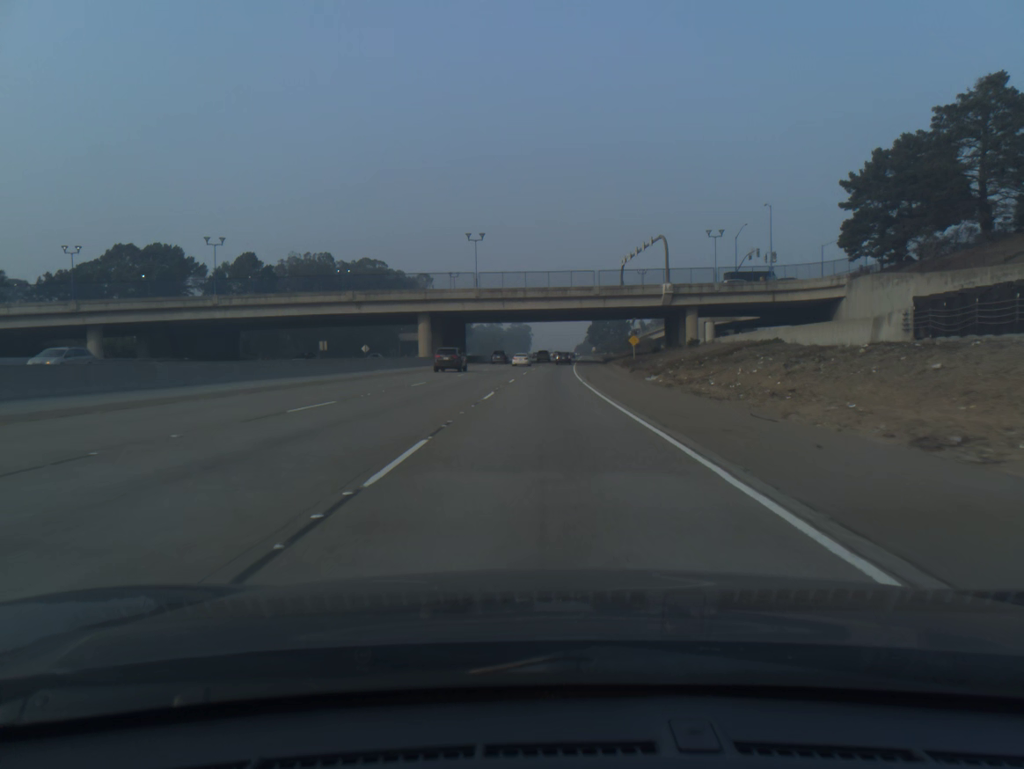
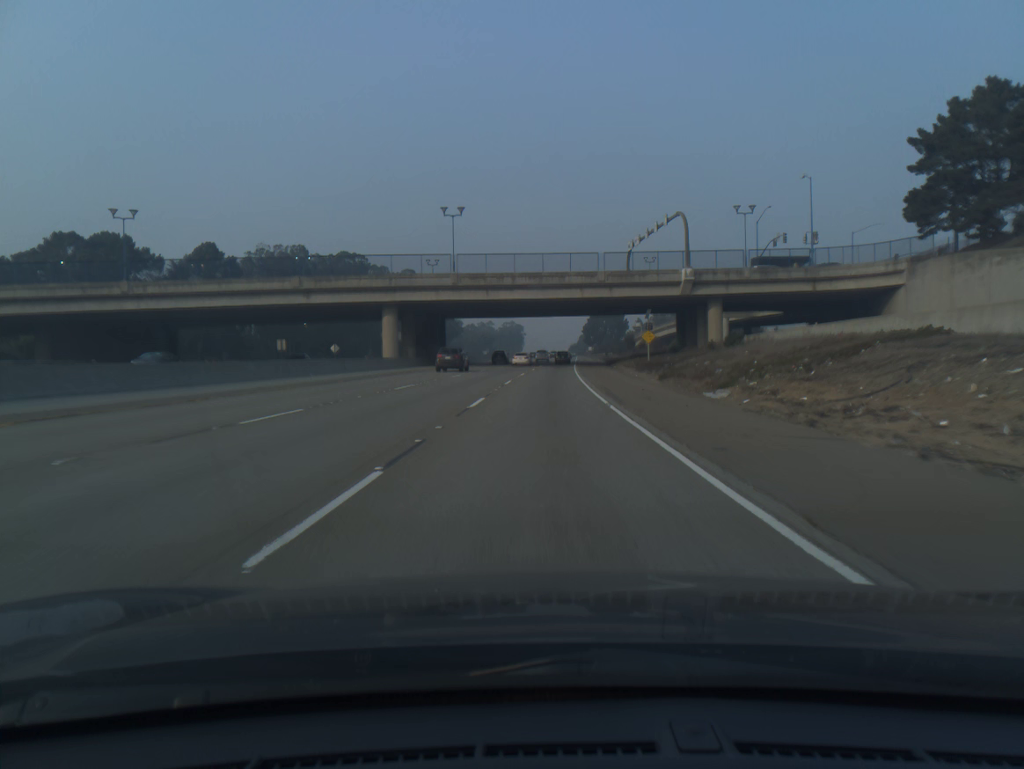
(+0.1, +17.2) m; +1°
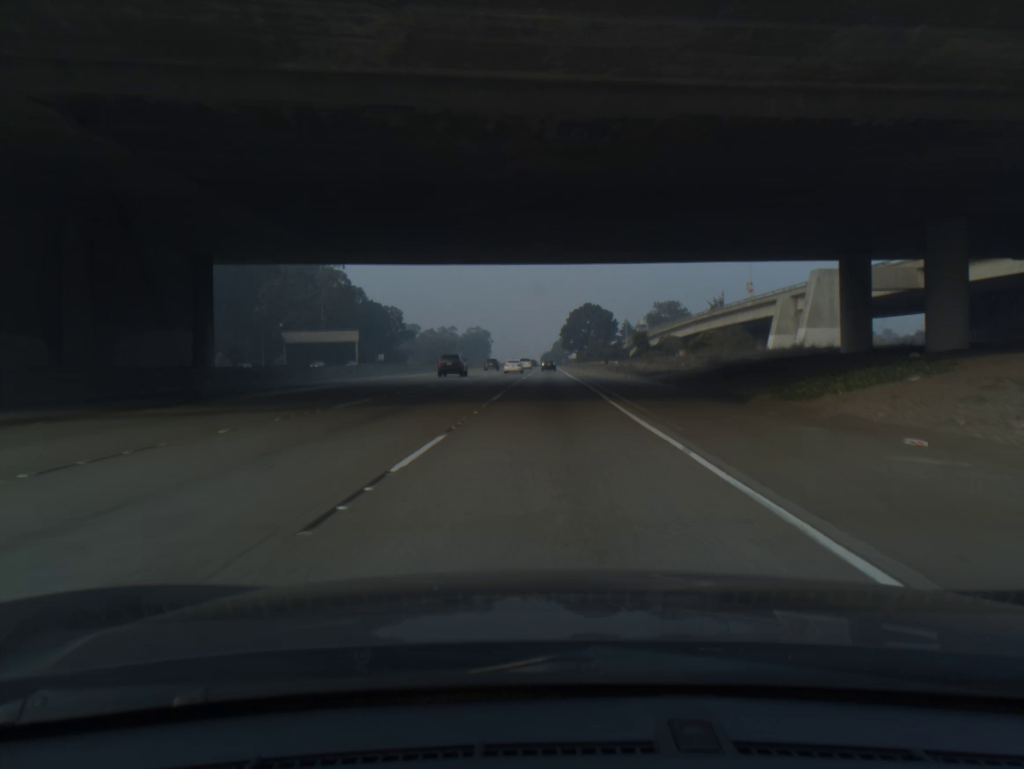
(+1.1, +68.6) m; +2°
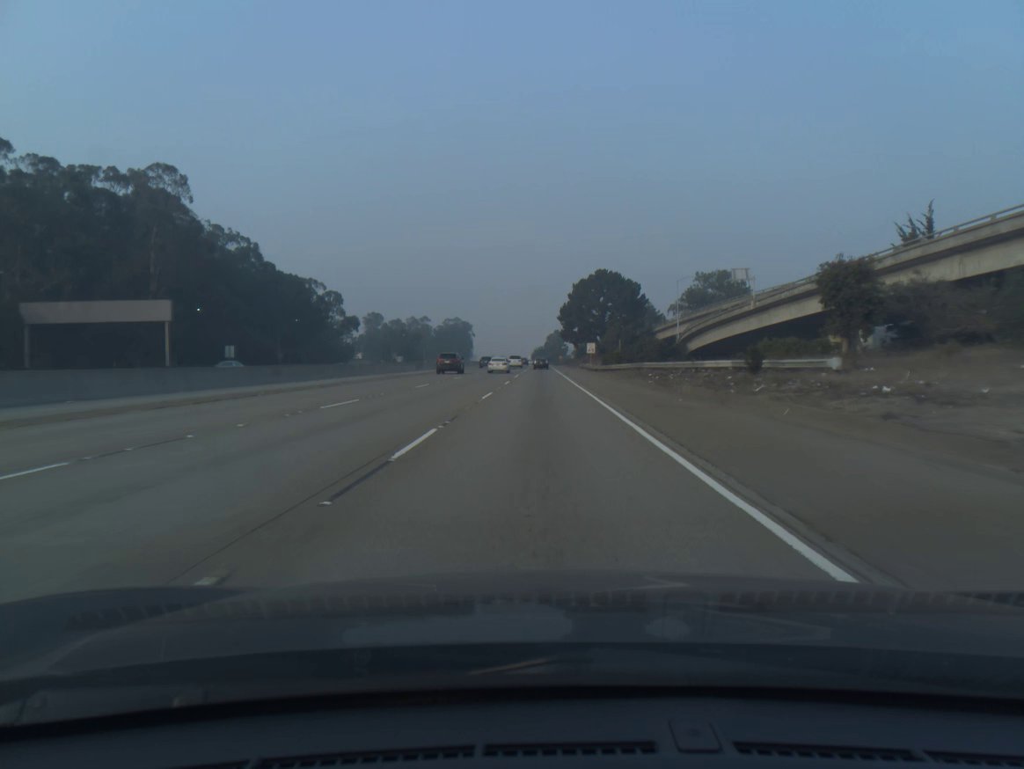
(+0.9, +86.1) m; +1°
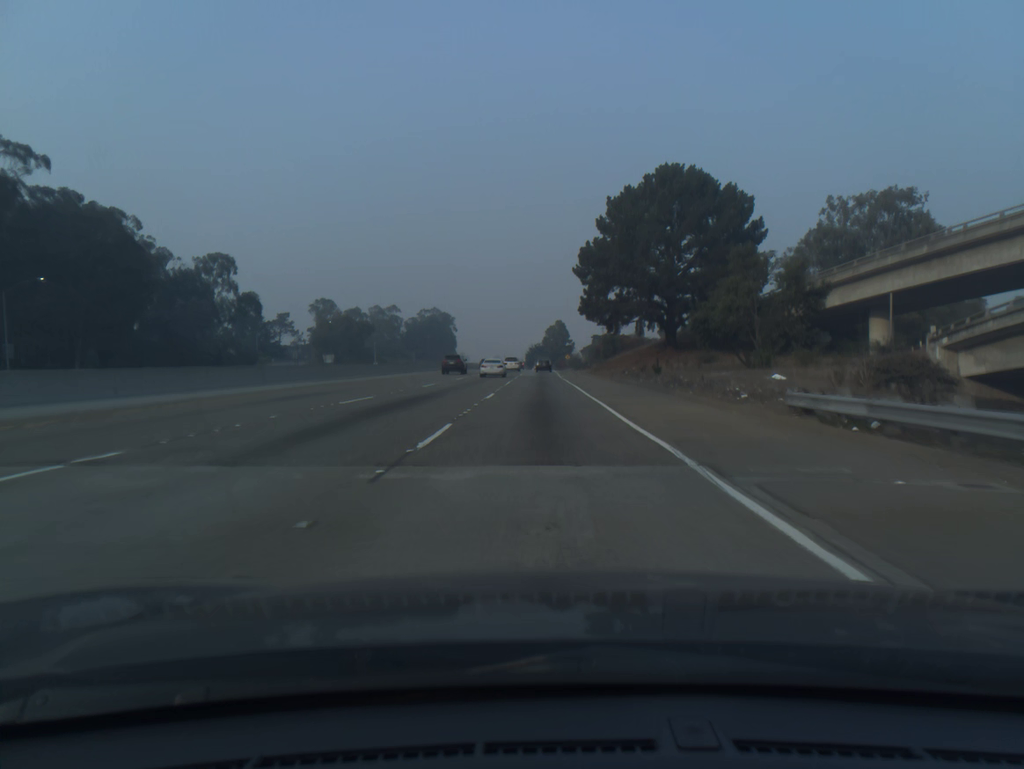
(-0.1, +86.3) m; 0°
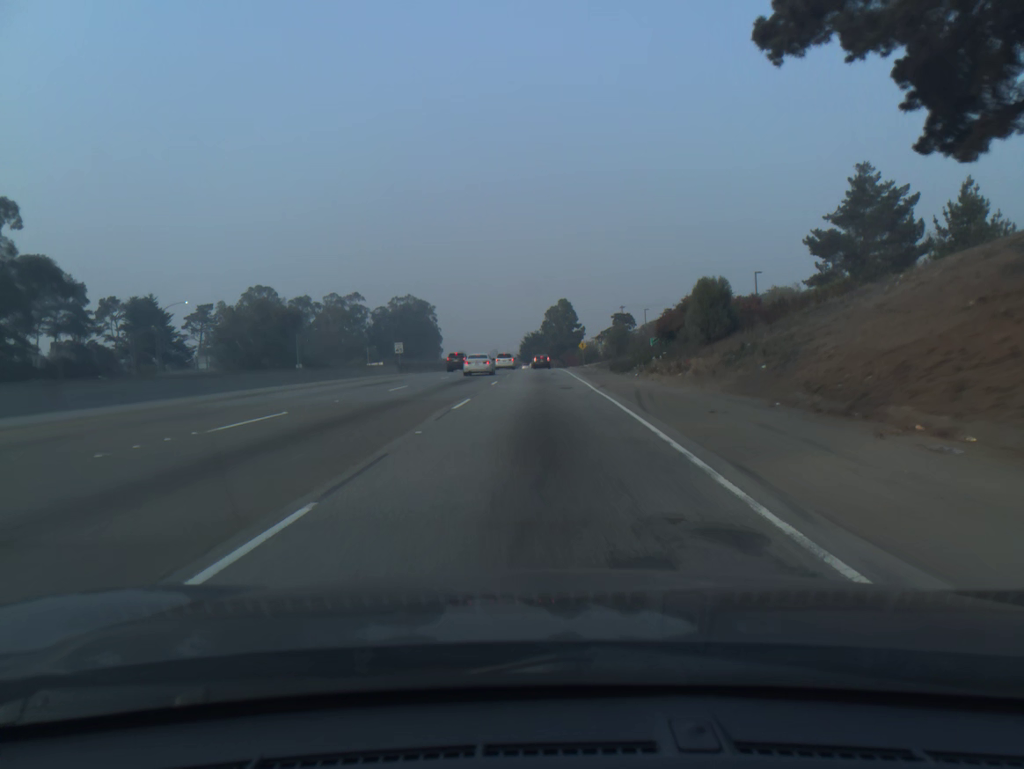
(+0.1, +67.1) m; 0°
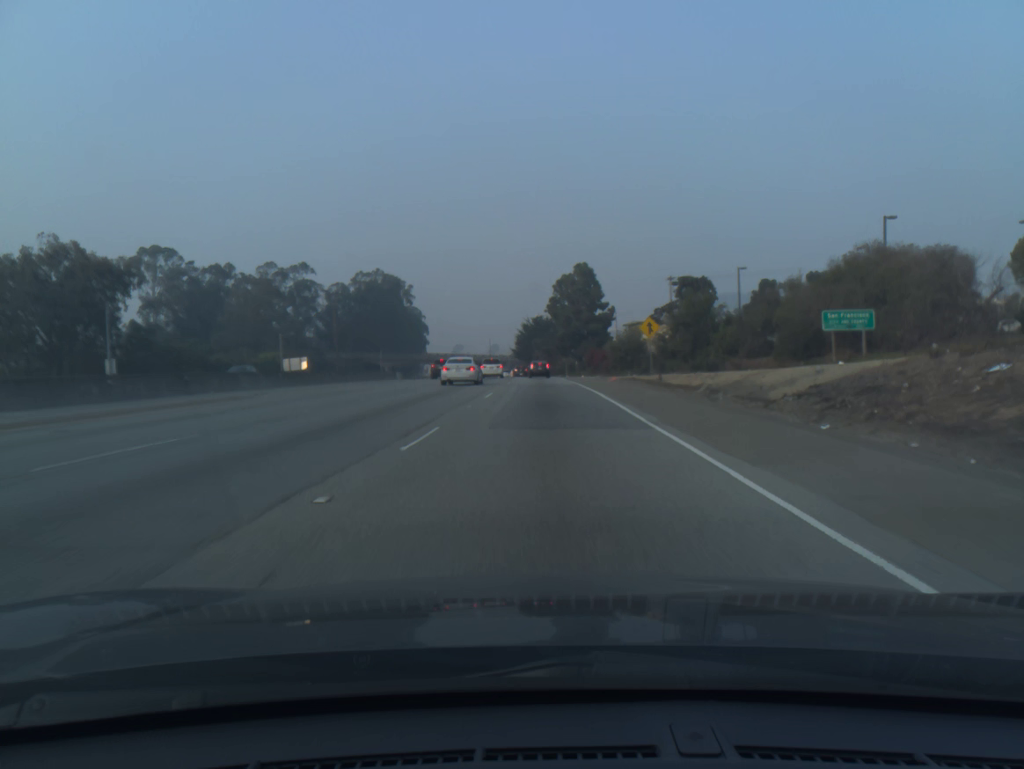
(0.0, +64.7) m; 0°
